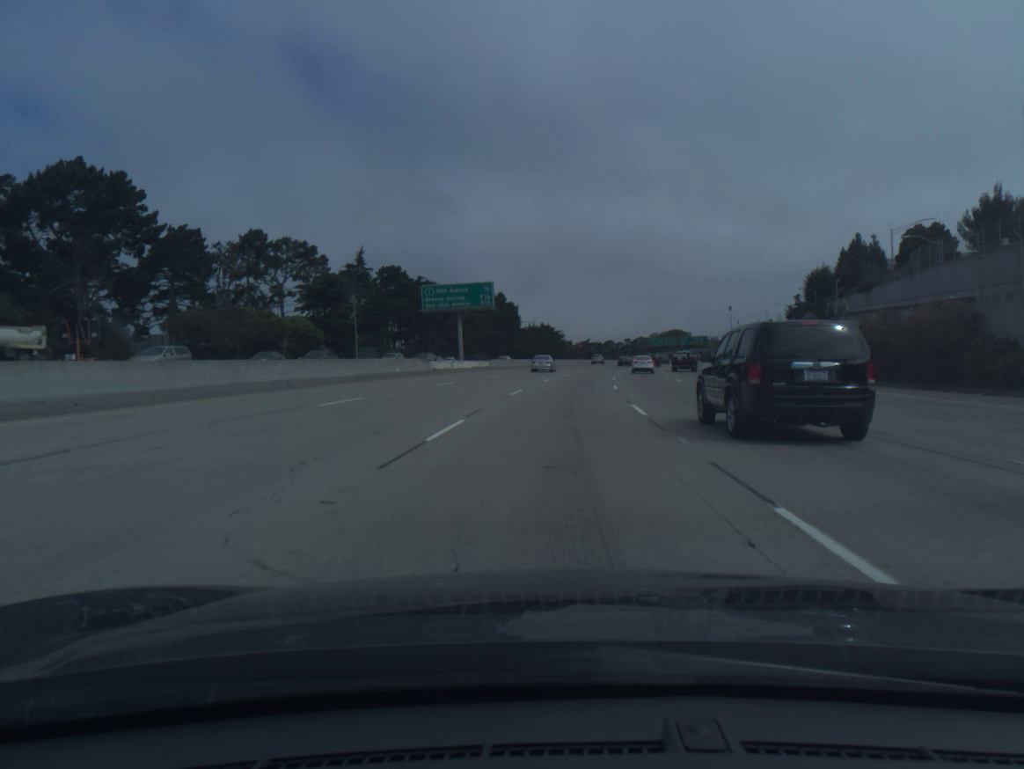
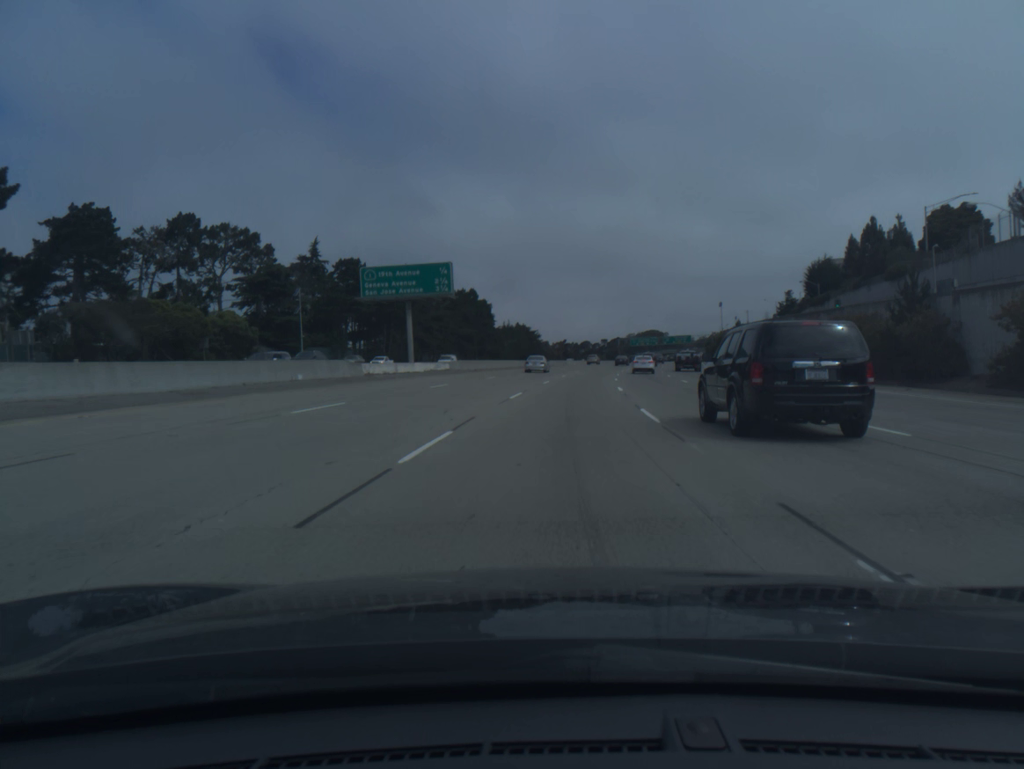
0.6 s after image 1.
(+0.2, +16.8) m; +2°
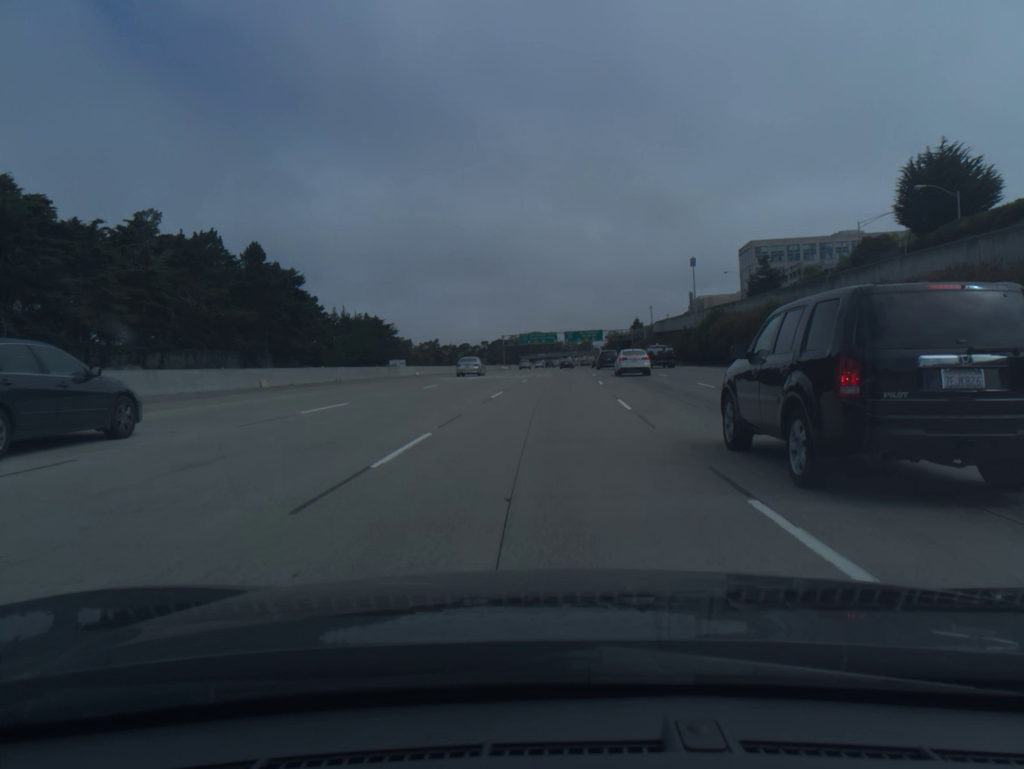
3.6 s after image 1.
(+7.0, +85.4) m; +9°
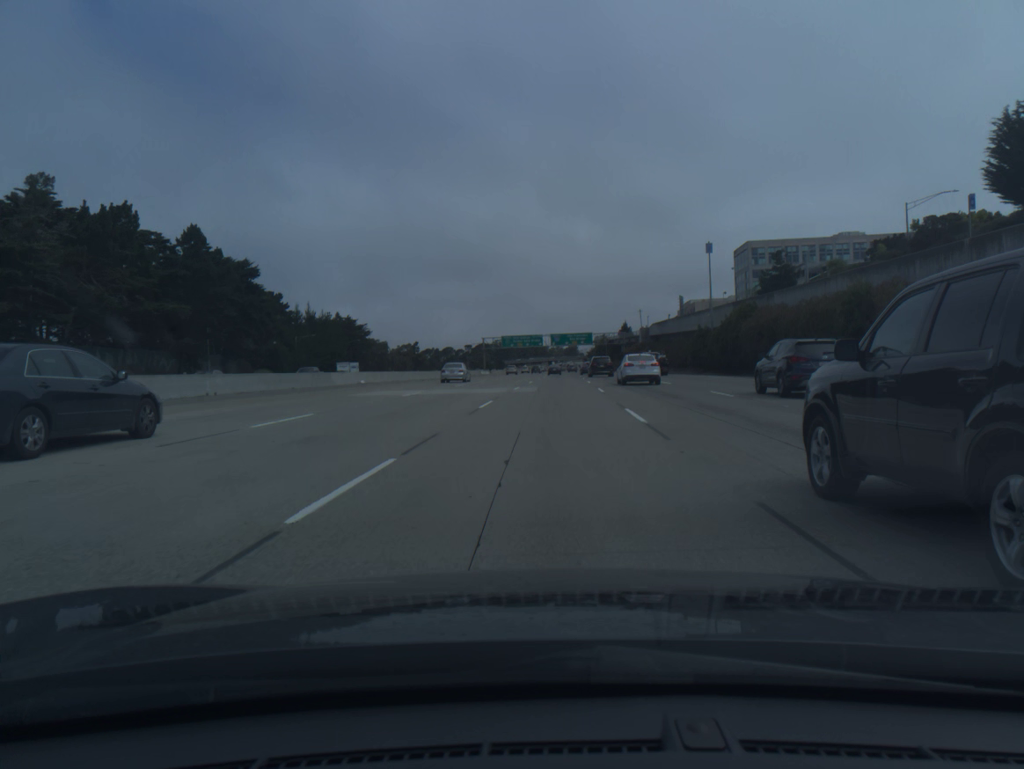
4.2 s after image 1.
(+0.2, +17.3) m; +1°
